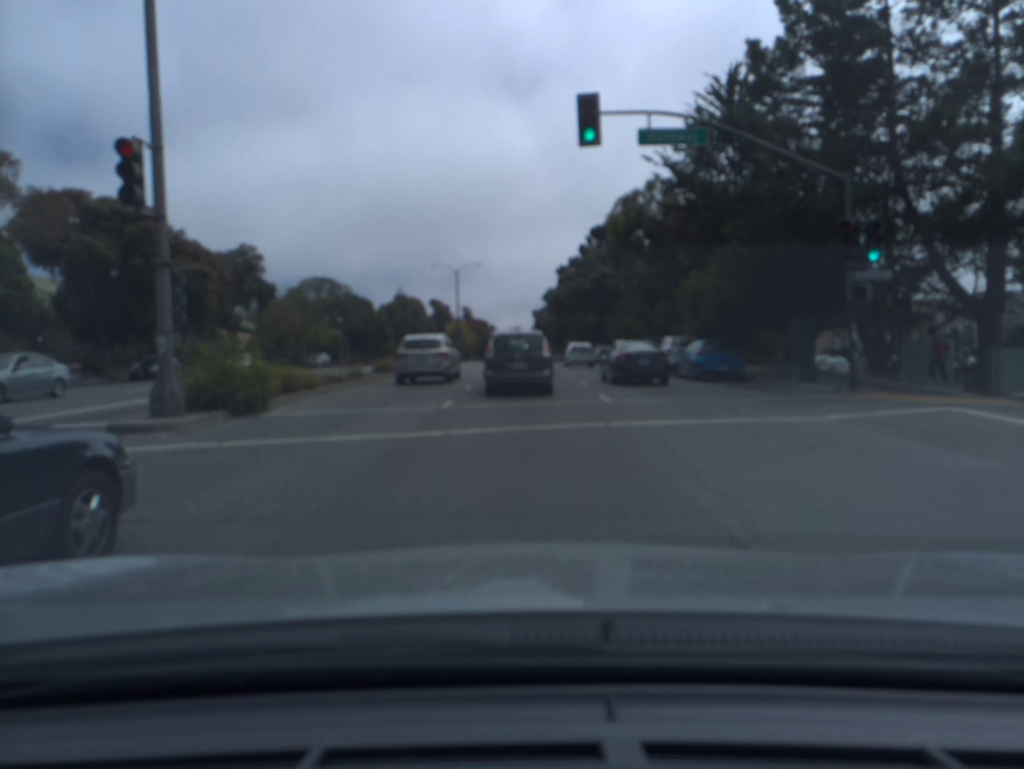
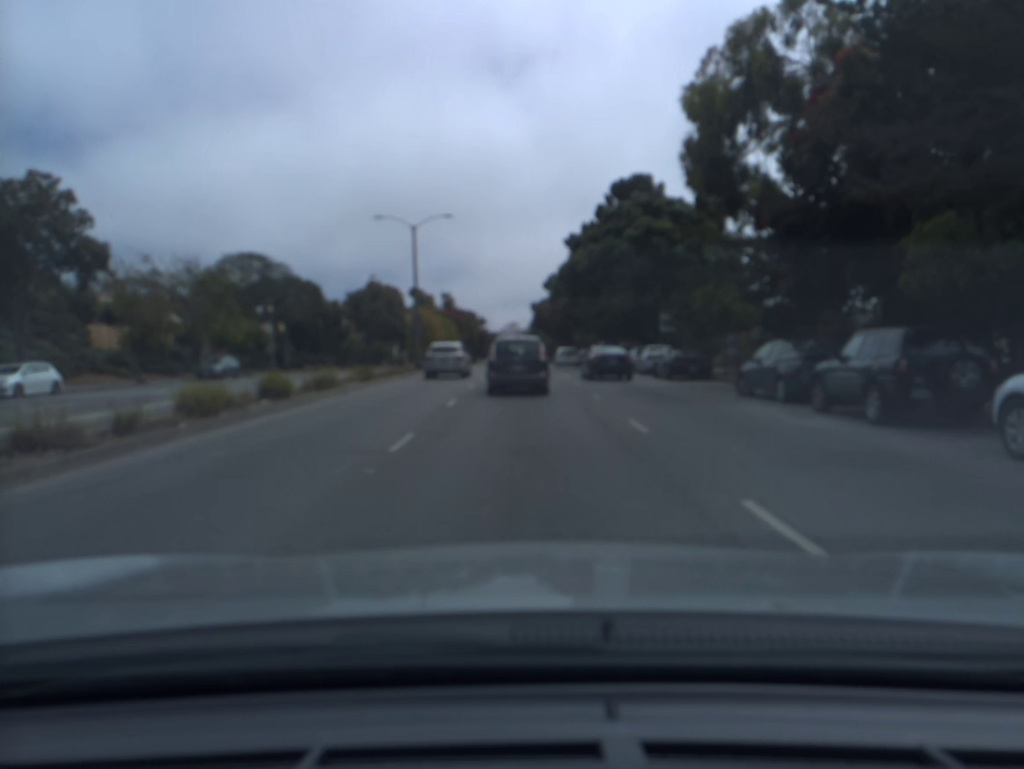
(0.0, +26.3) m; 0°
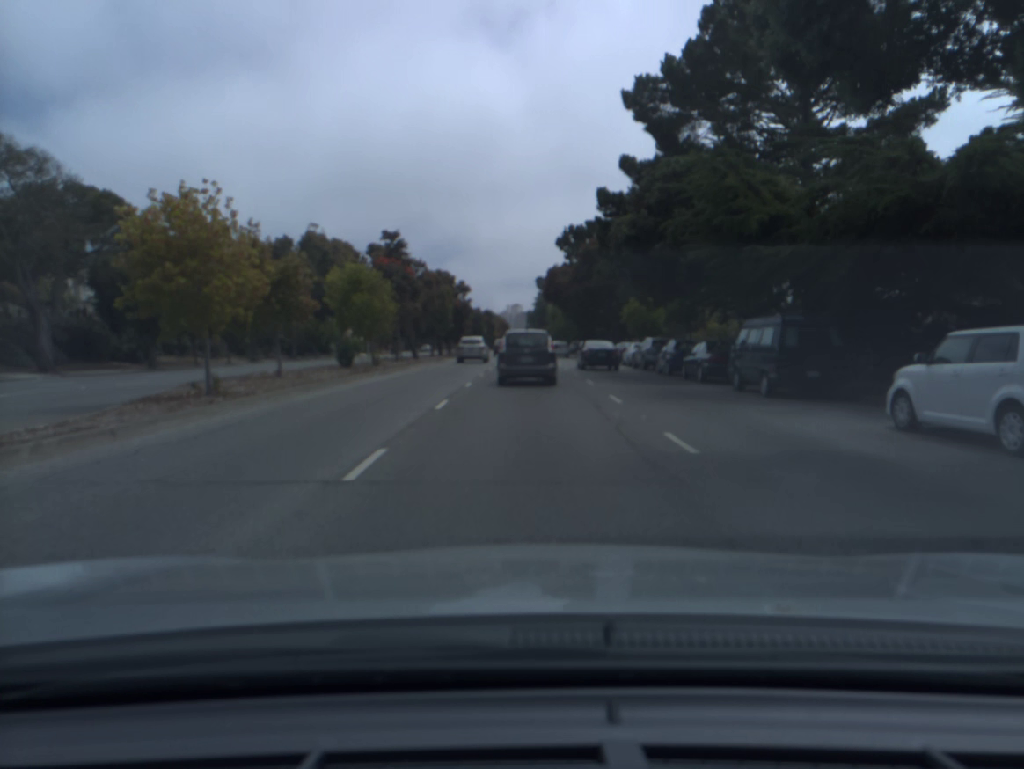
(-0.1, +39.4) m; -1°
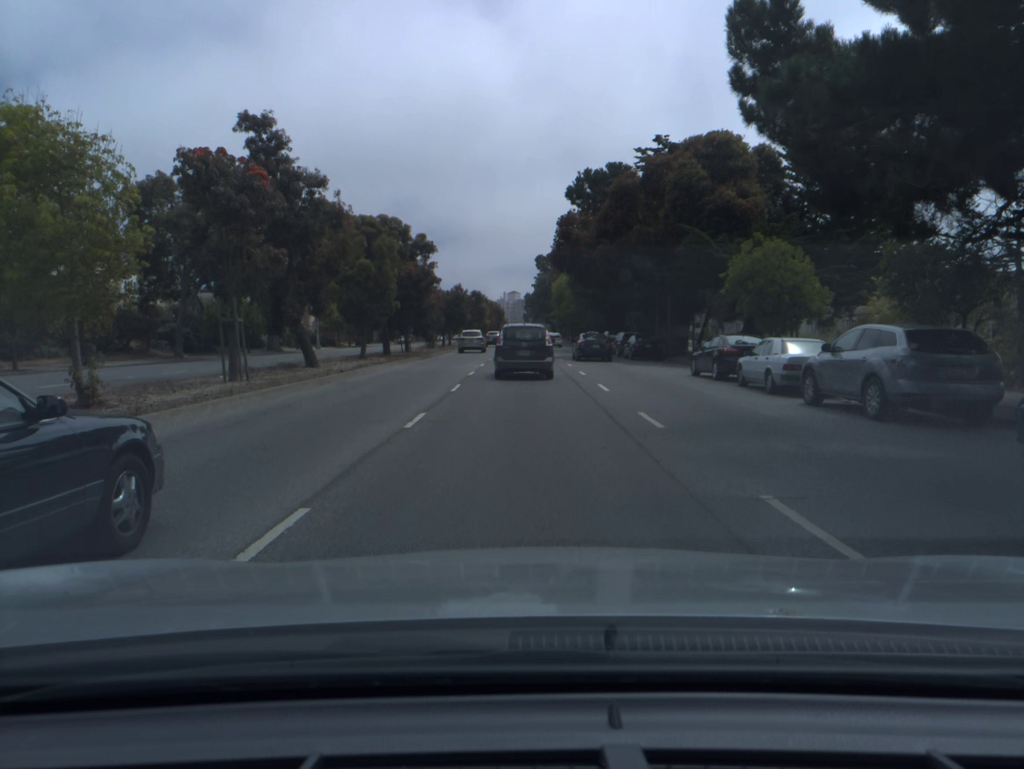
(+0.1, +25.5) m; 0°
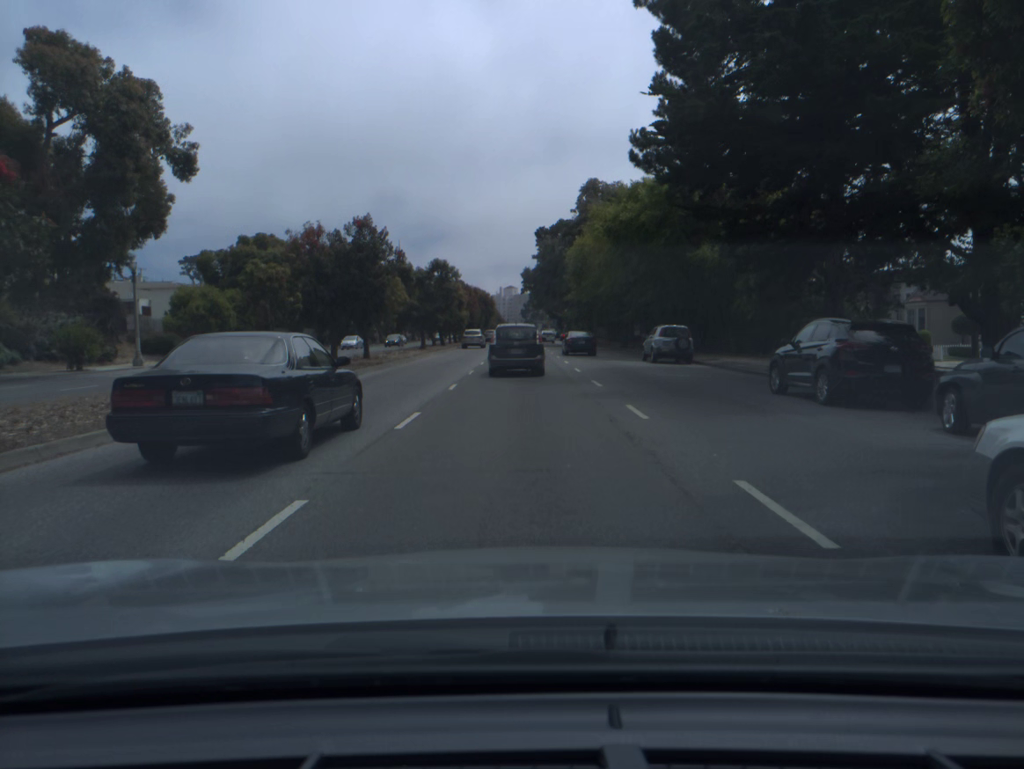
(+0.2, +42.8) m; 0°
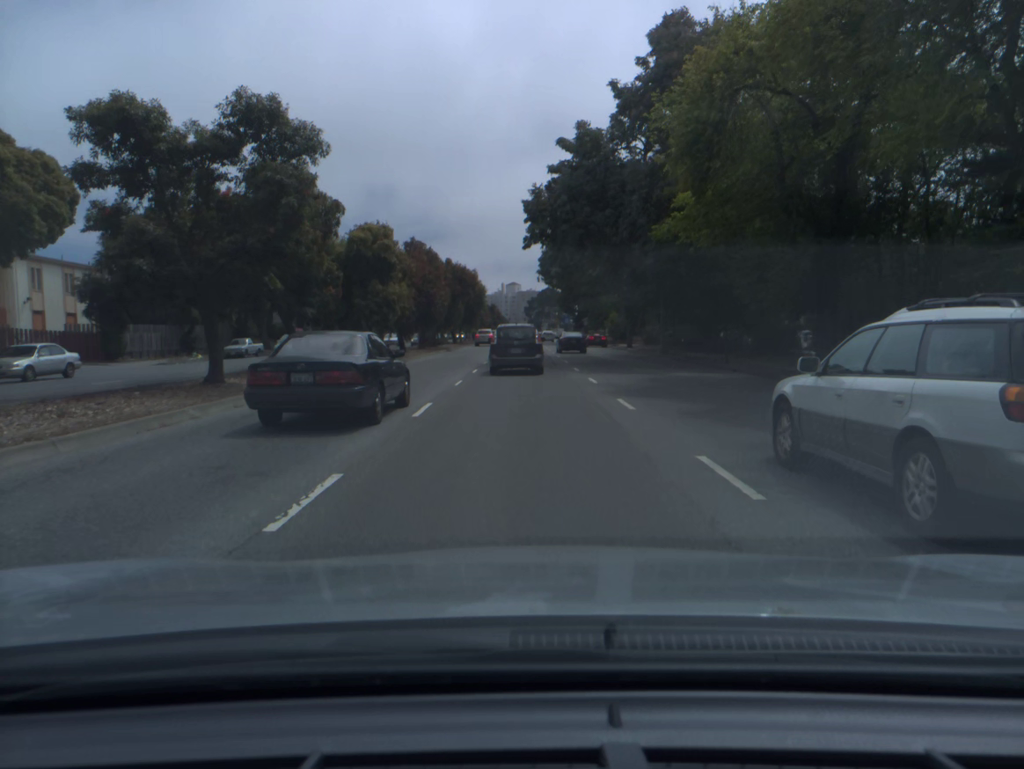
(-0.1, +42.5) m; 0°
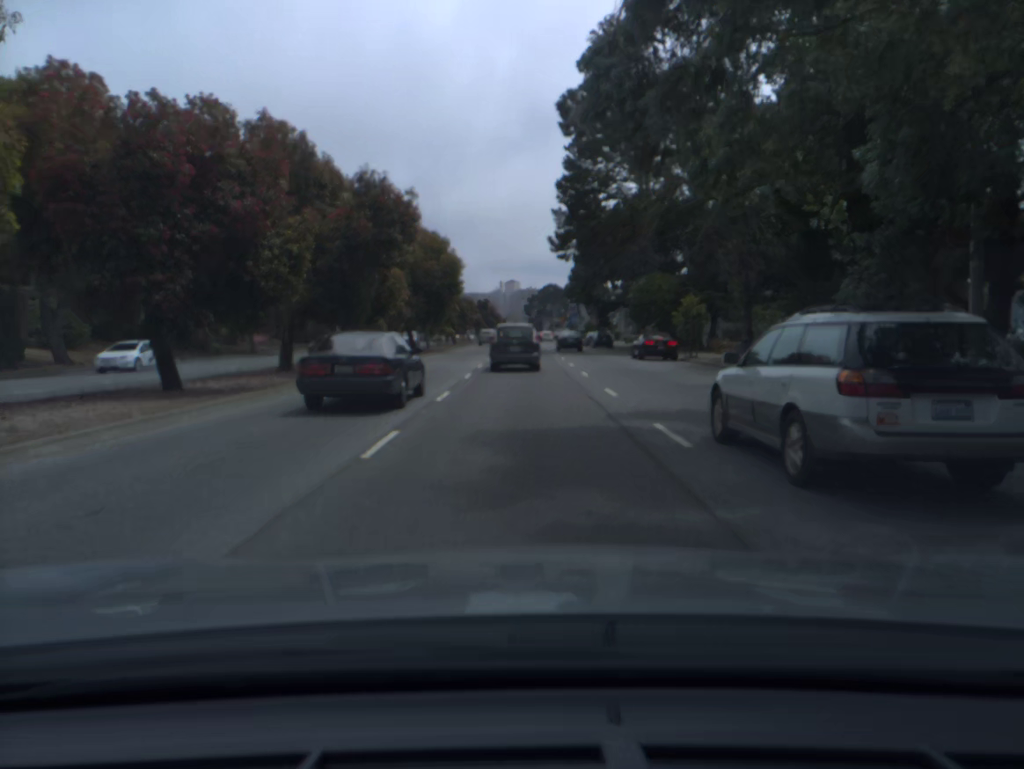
(+0.1, +33.2) m; 0°
